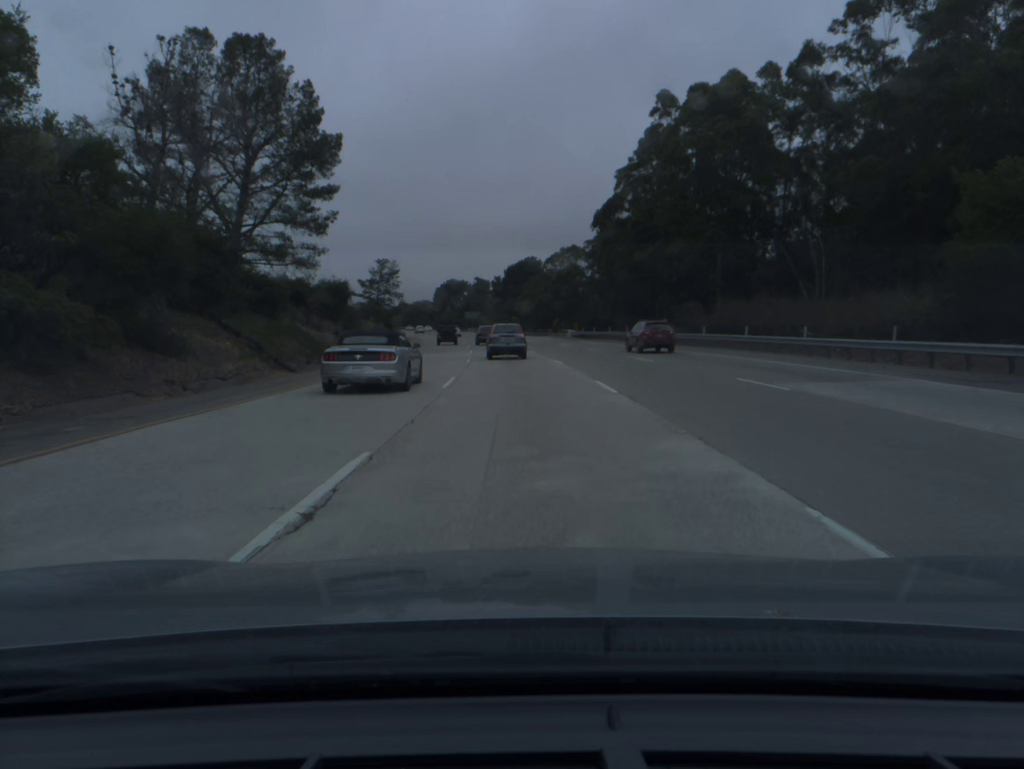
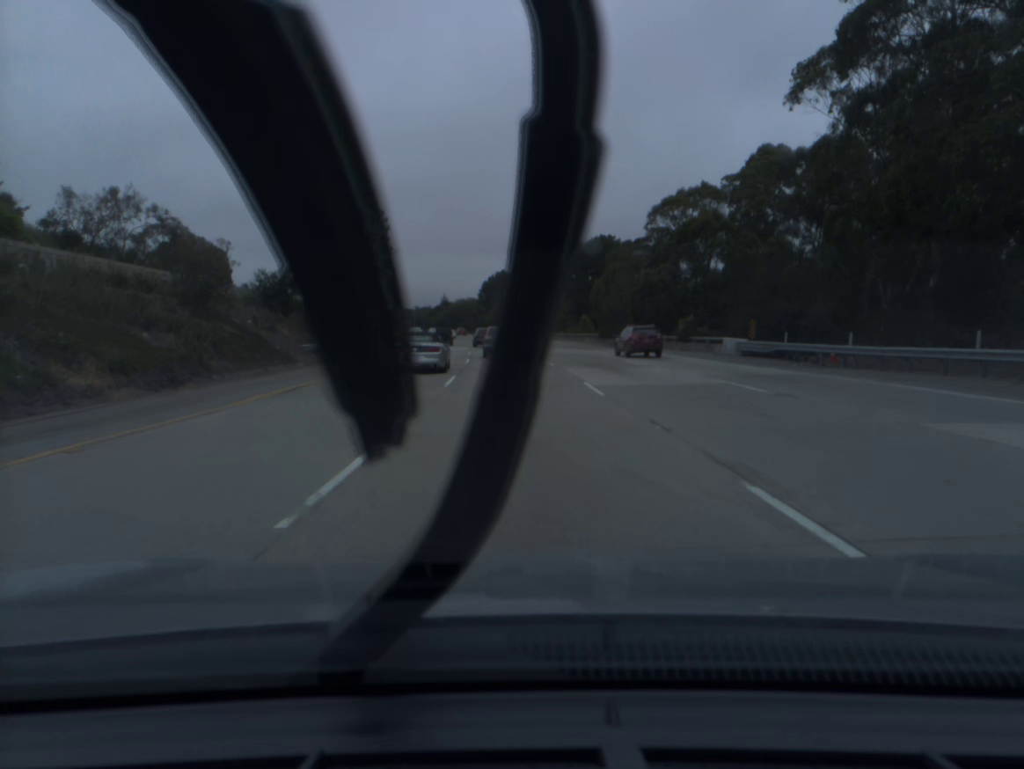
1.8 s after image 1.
(-2.0, +57.1) m; -4°
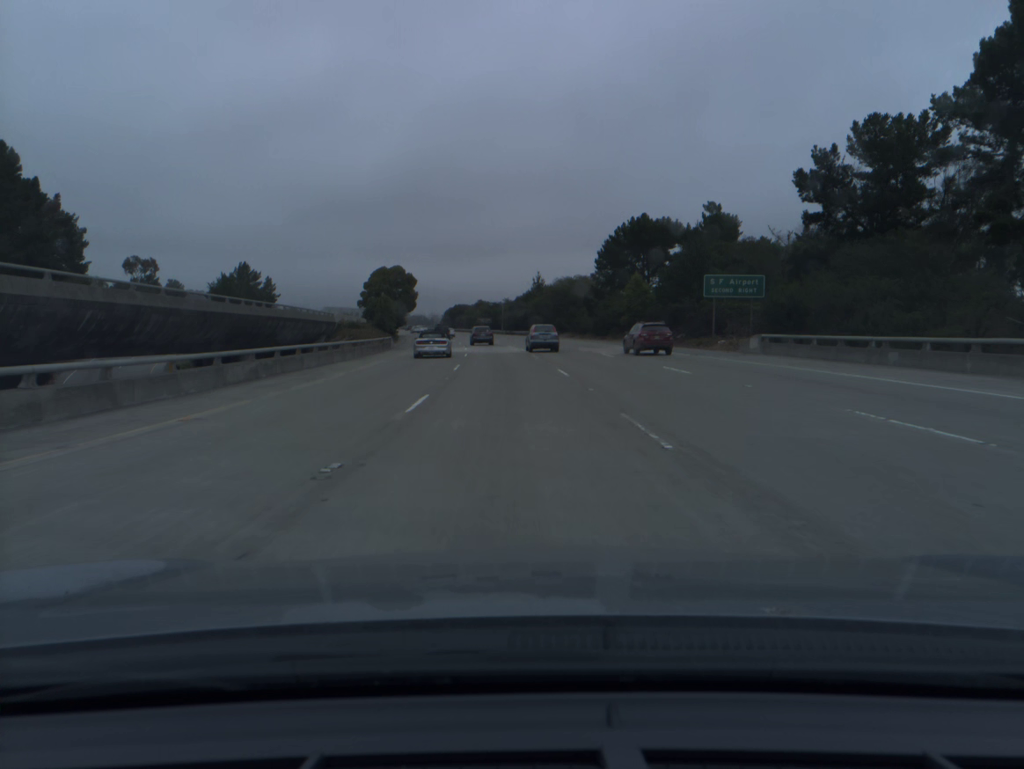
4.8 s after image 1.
(-6.0, +95.6) m; -8°
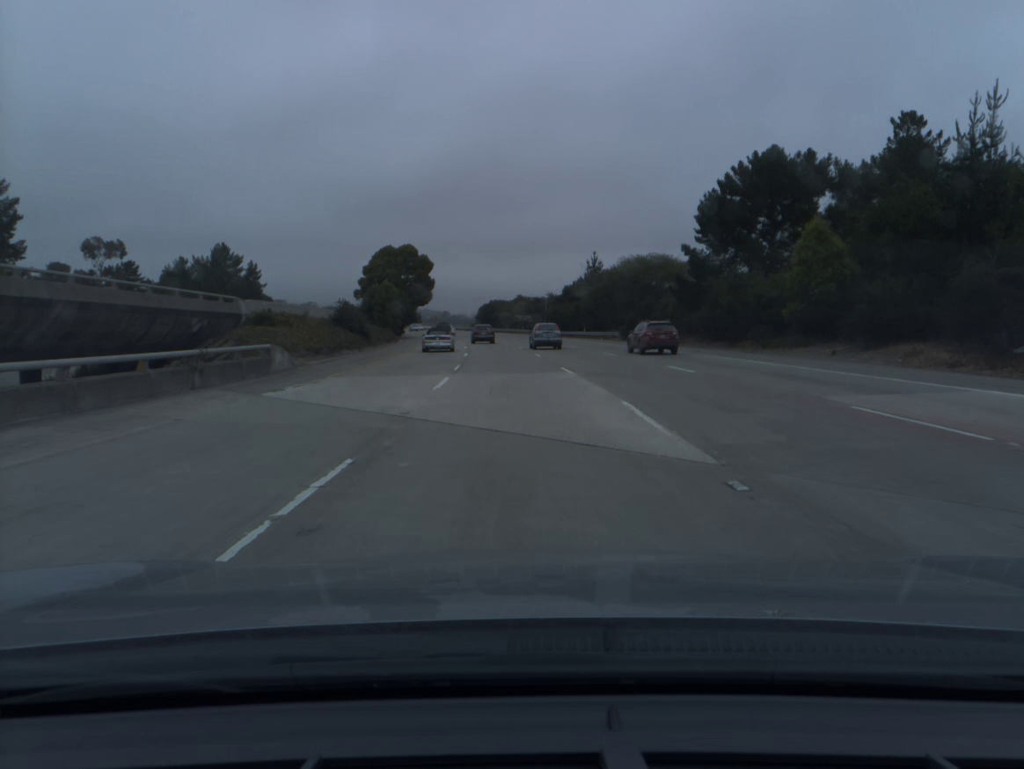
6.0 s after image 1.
(-1.1, +38.5) m; -3°
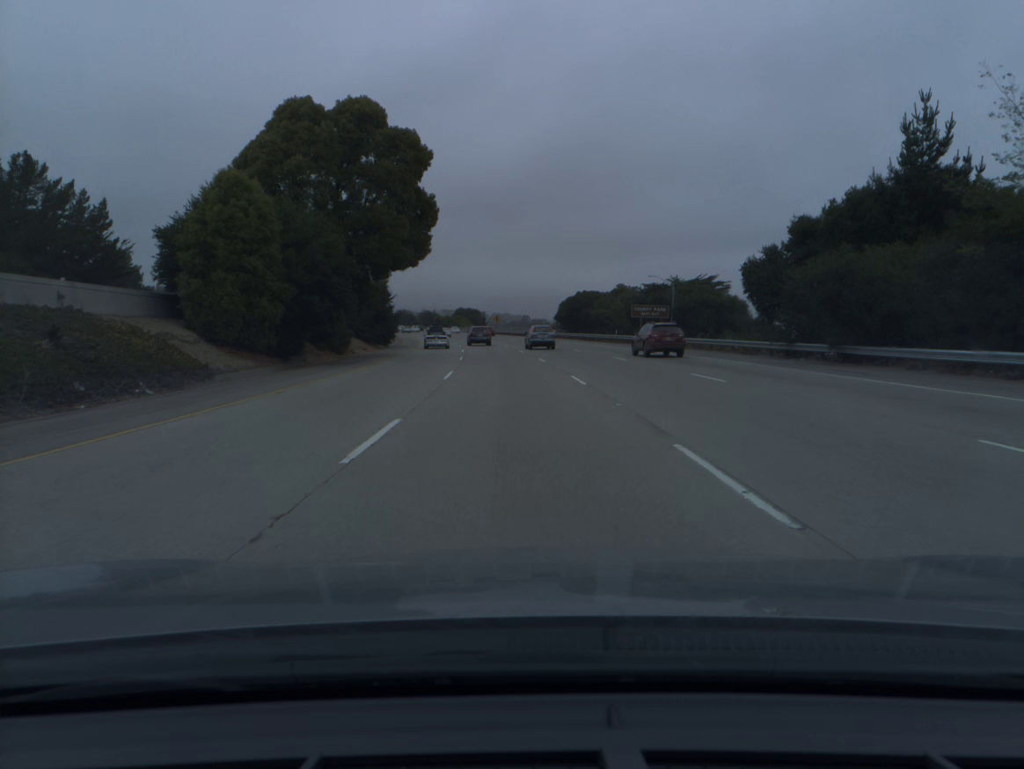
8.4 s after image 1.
(-4.0, +76.4) m; -6°
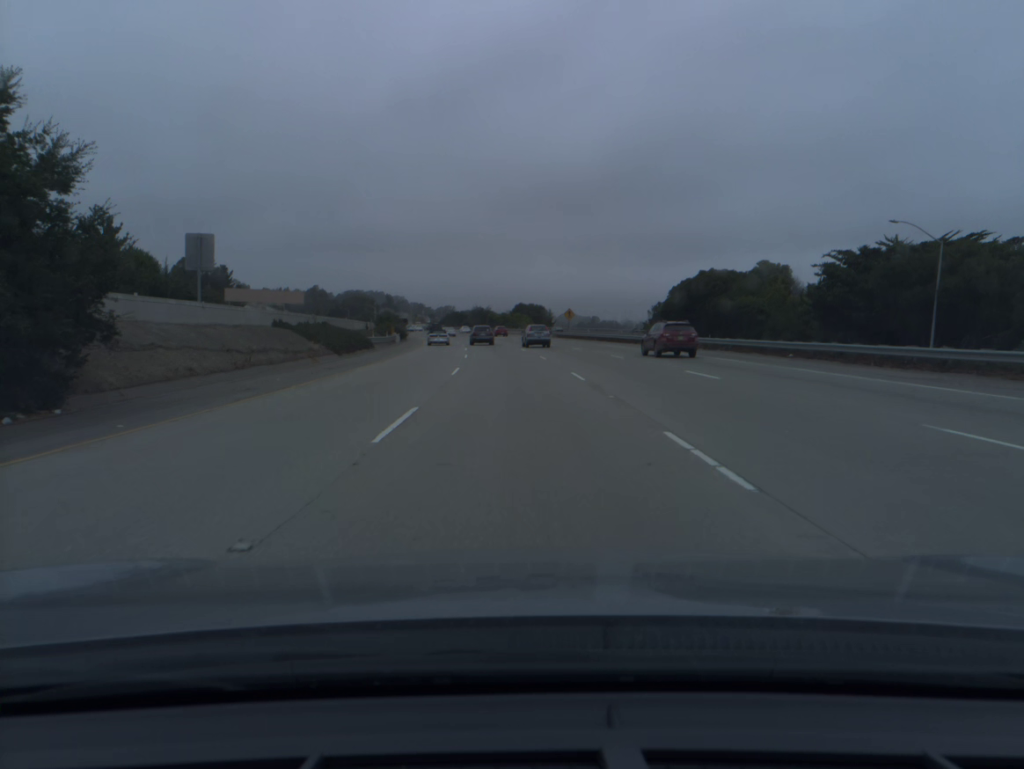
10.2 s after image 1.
(-2.5, +57.2) m; -5°
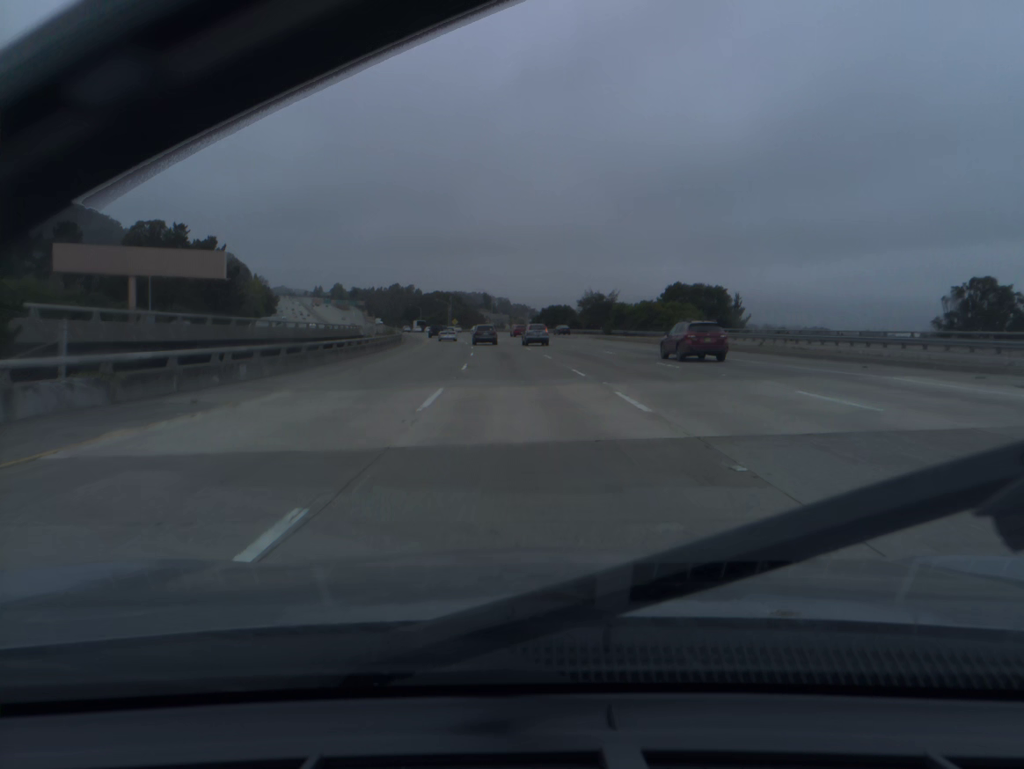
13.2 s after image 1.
(-6.4, +94.9) m; -8°
